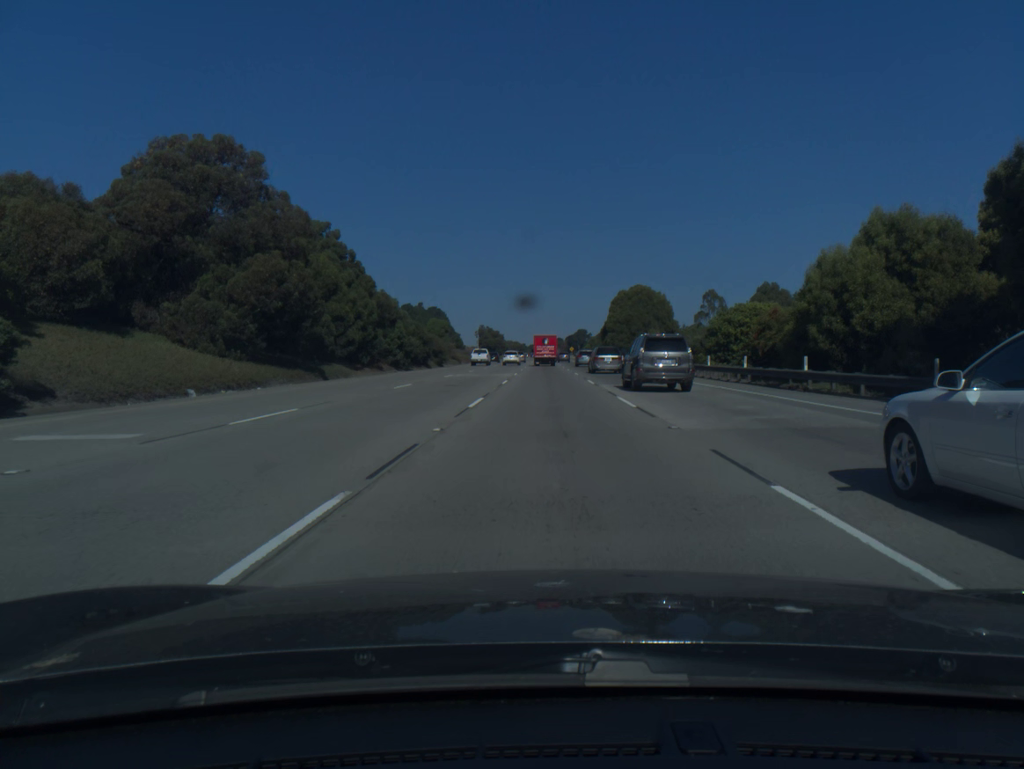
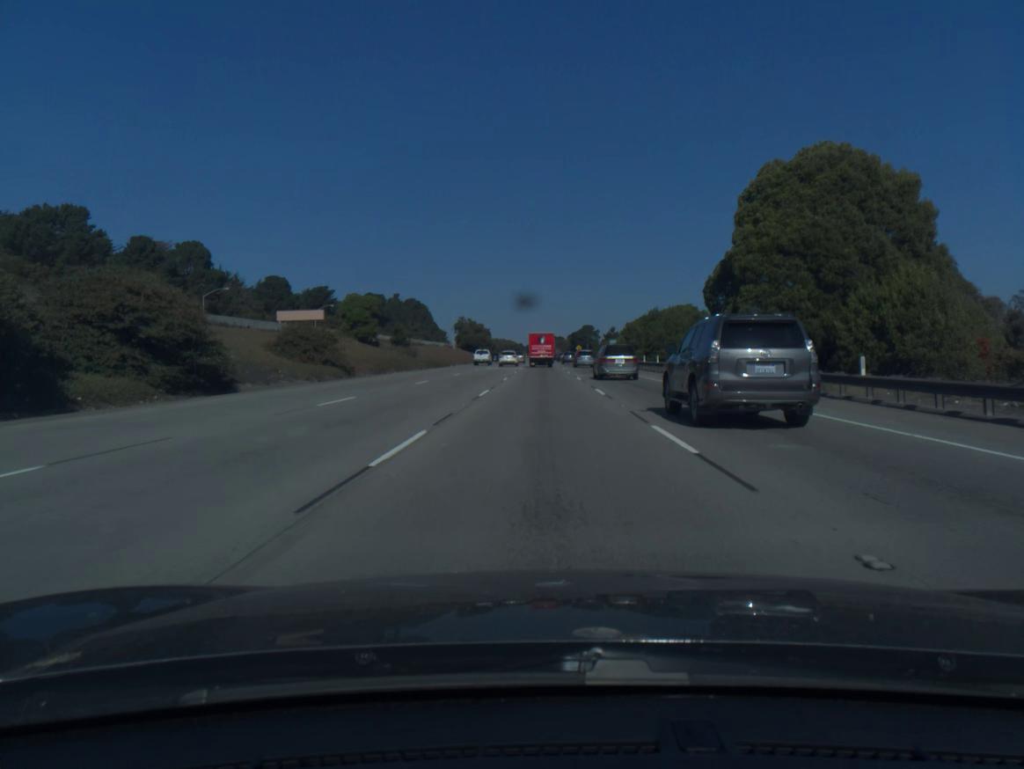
(+0.3, +67.1) m; 0°
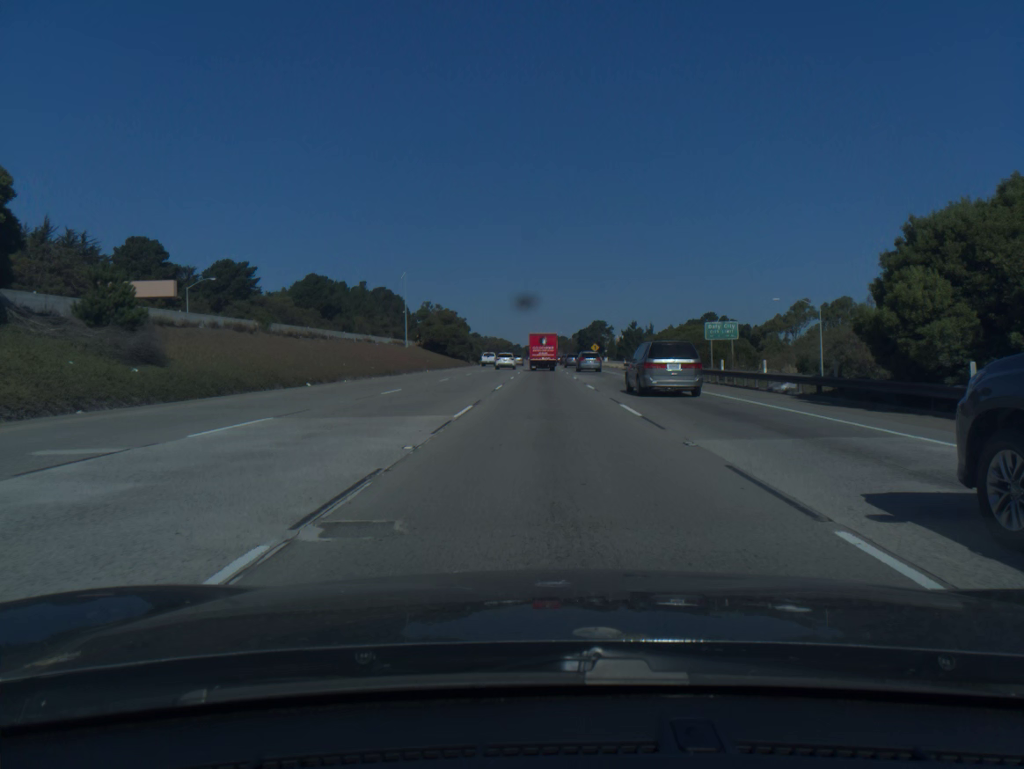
(-0.1, +66.2) m; 0°
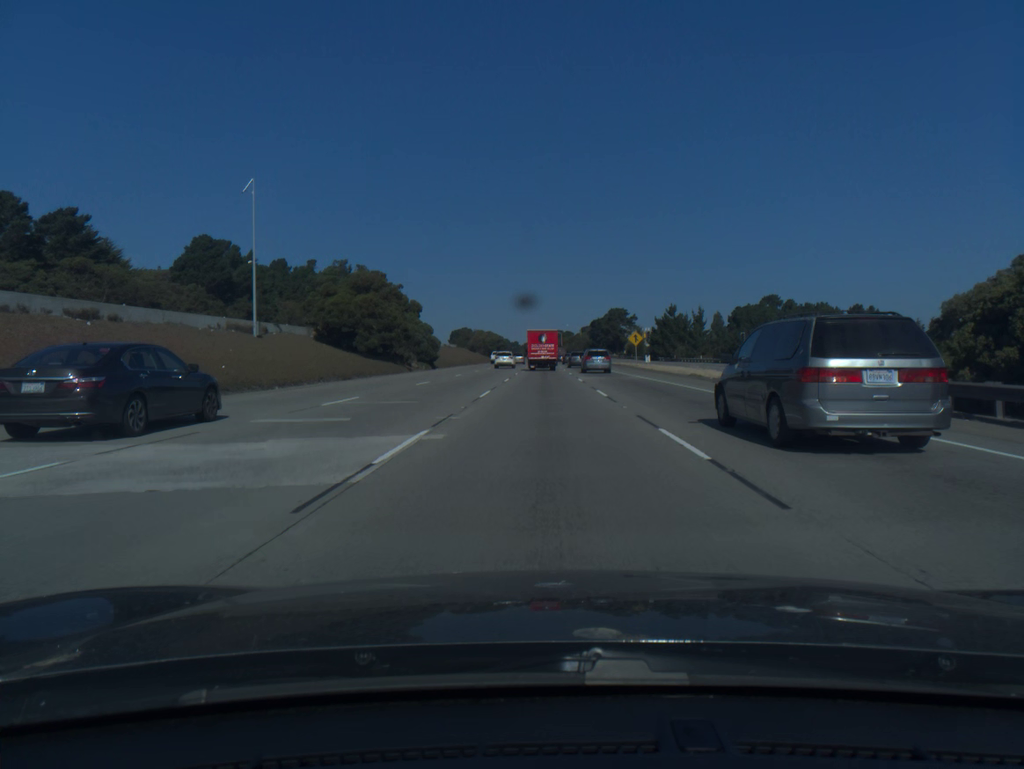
(+0.1, +65.4) m; 0°
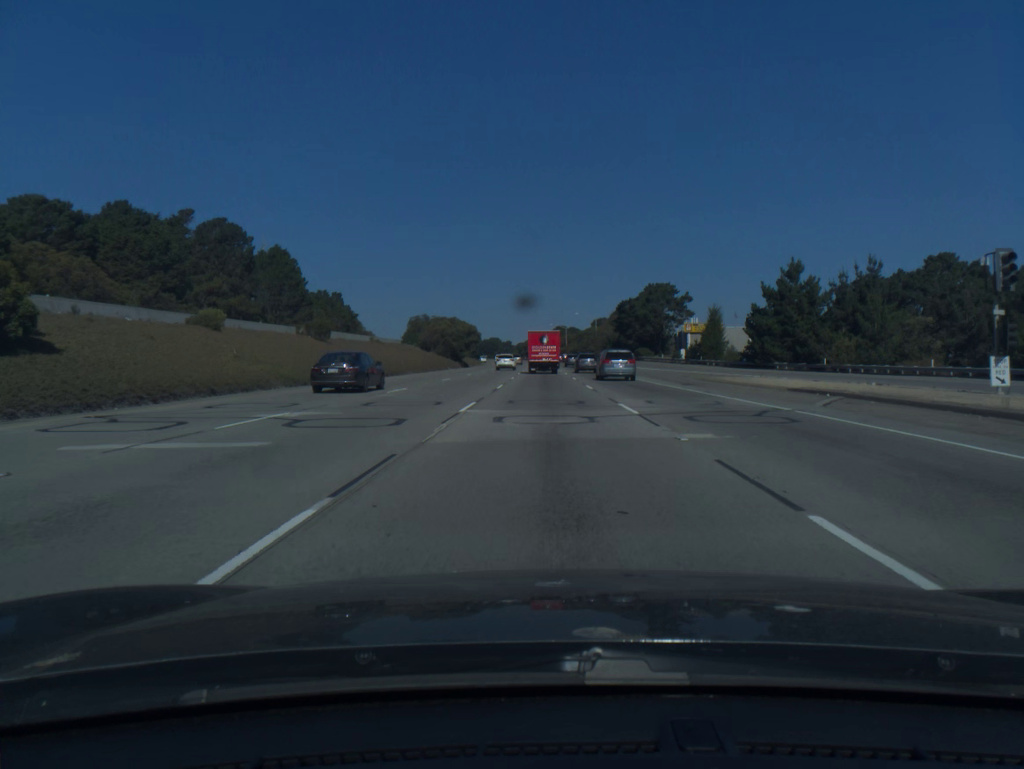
(0.0, +79.8) m; 0°
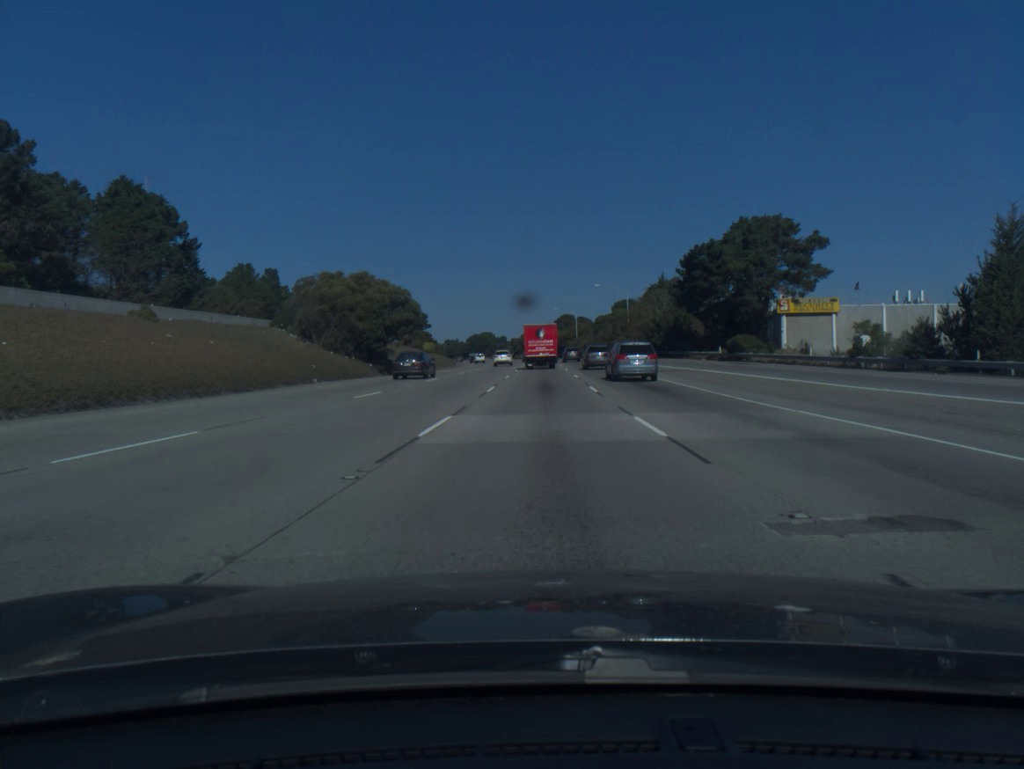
(0.0, +63.1) m; 0°
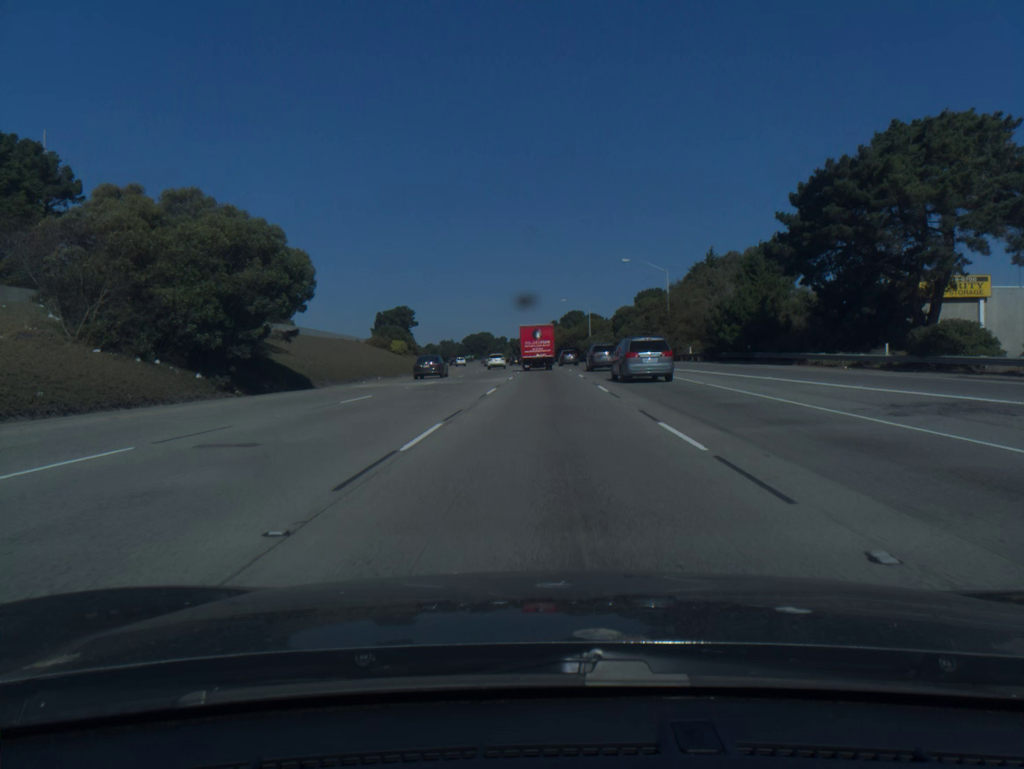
(-0.1, +31.4) m; 0°
